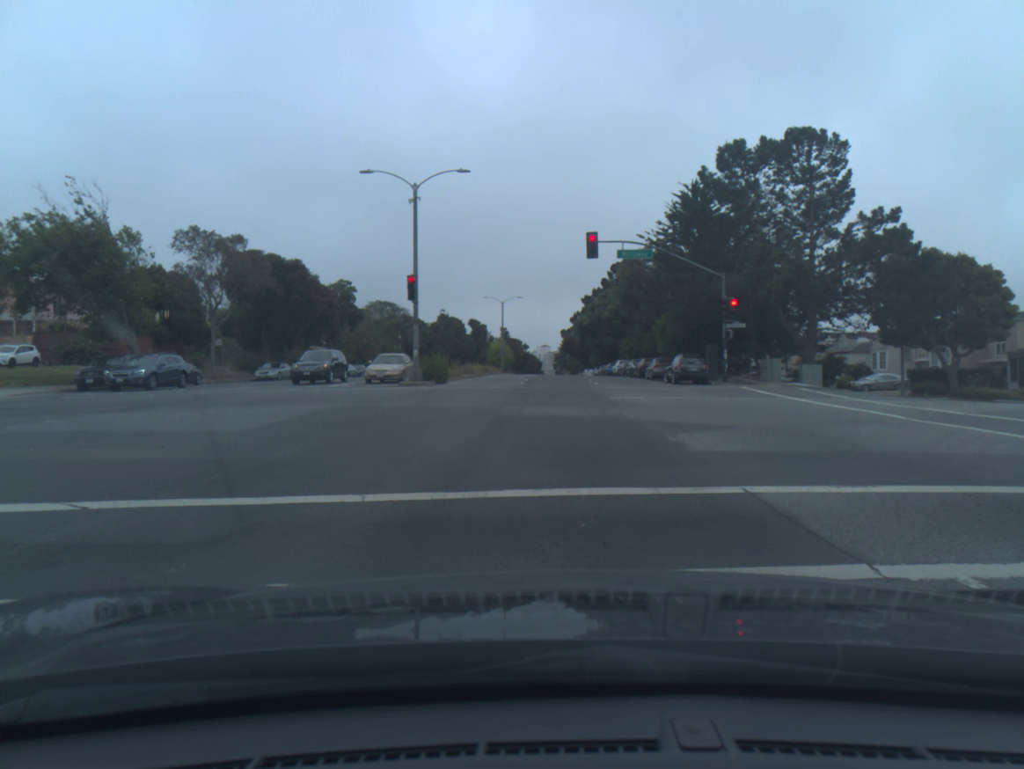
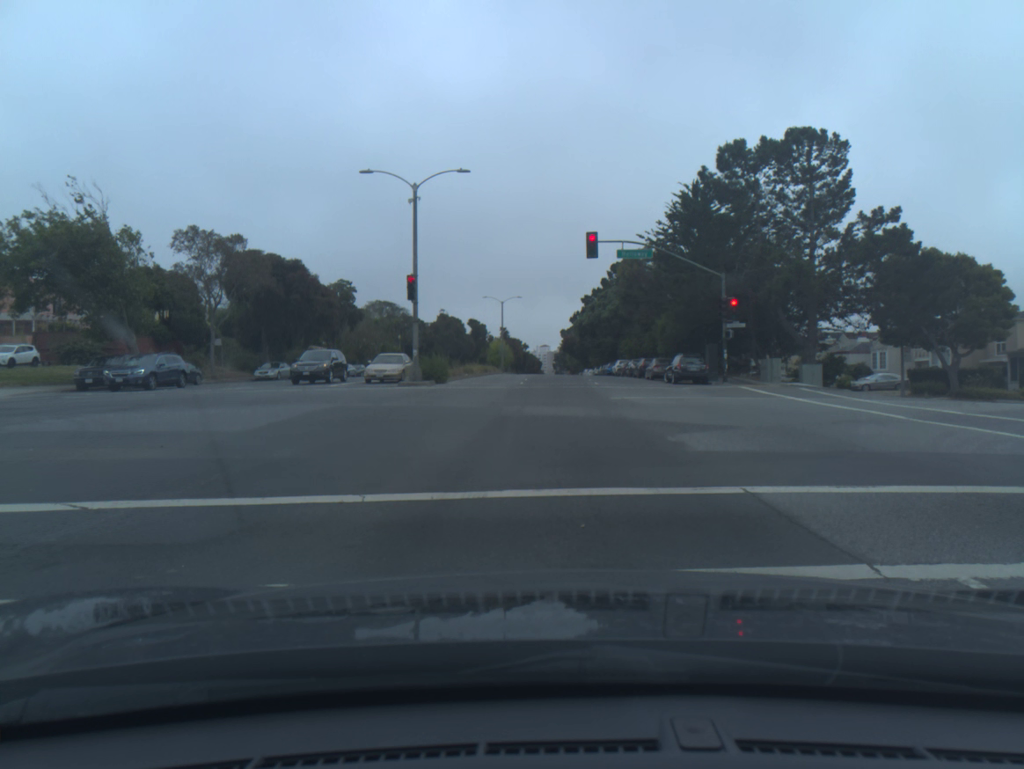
(0.0, +0.2) m; 0°
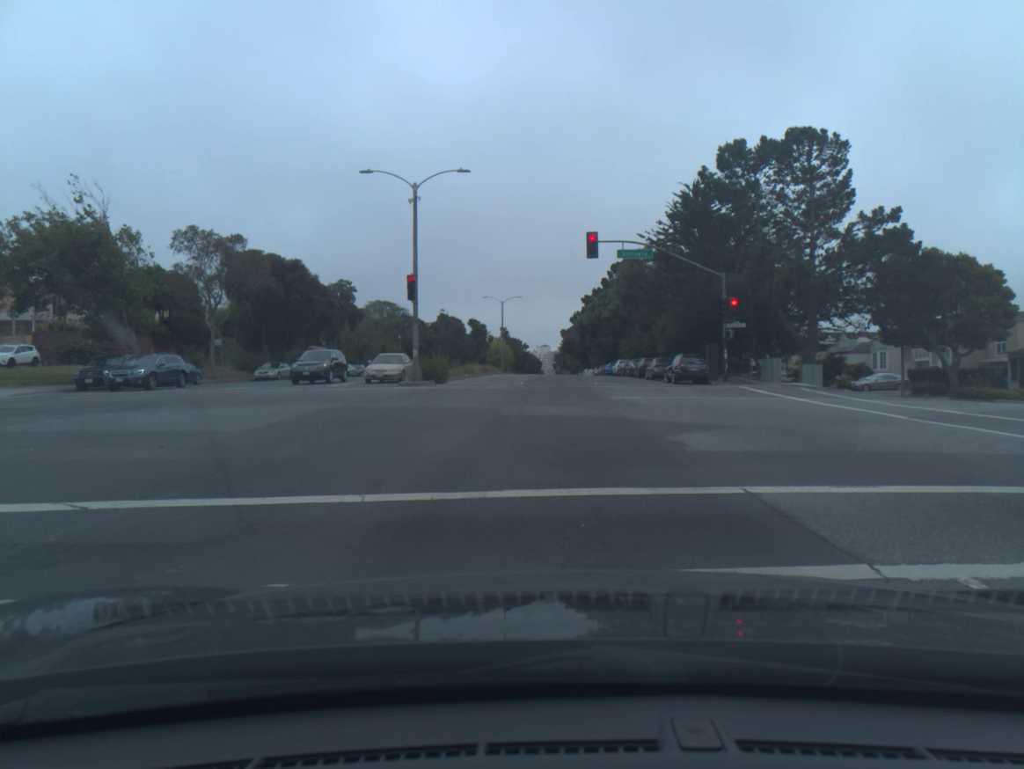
(0.0, 0.0) m; 0°
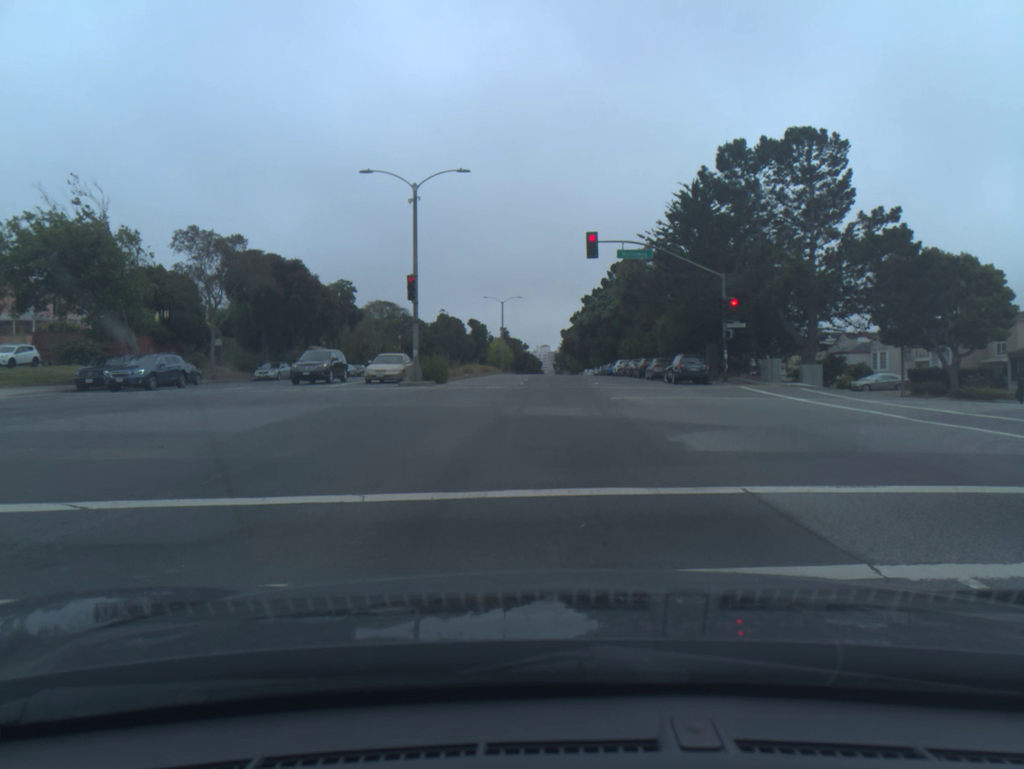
(0.0, 0.0) m; 0°
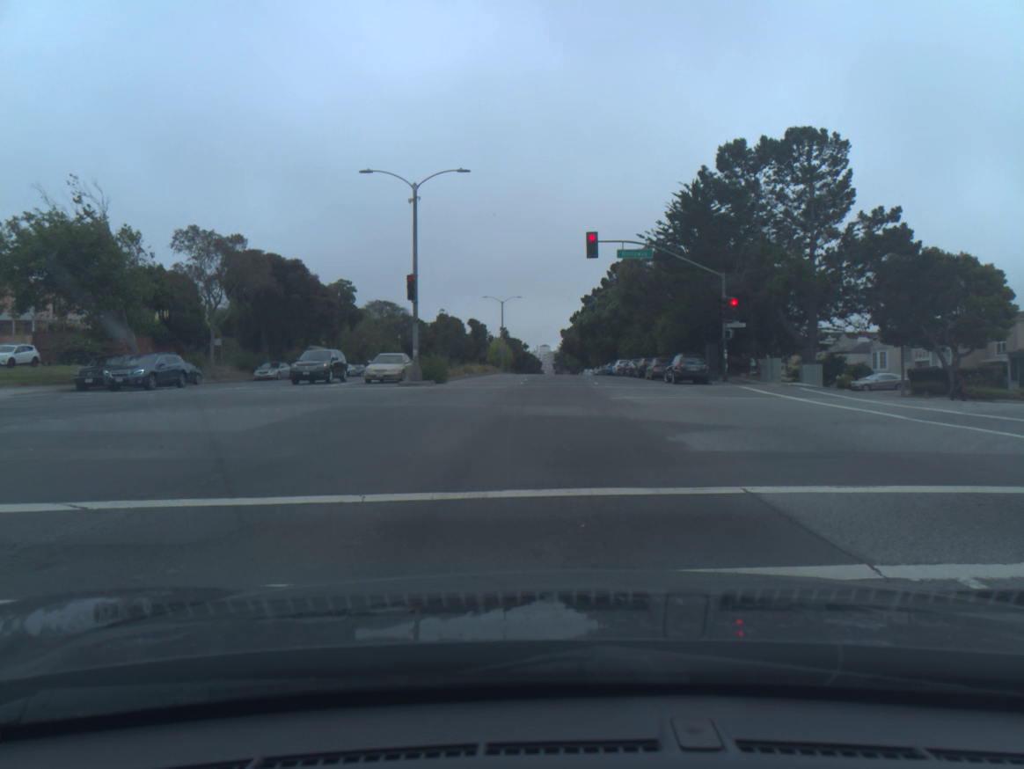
(+0.1, -0.1) m; 0°
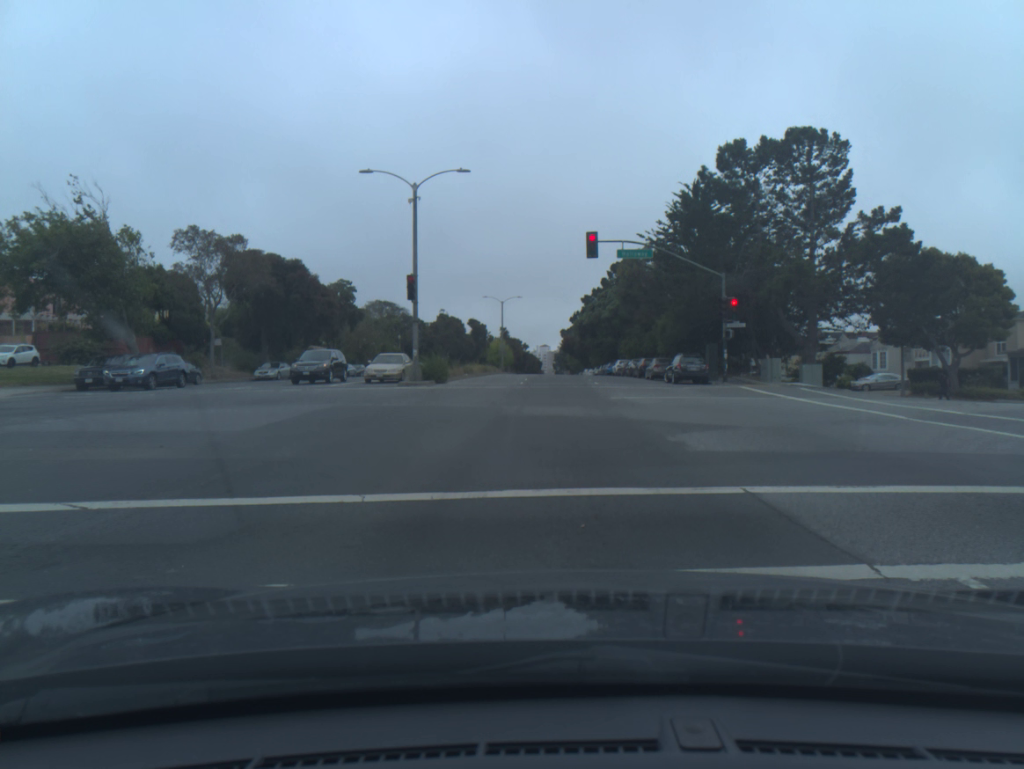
(0.0, 0.0) m; 0°
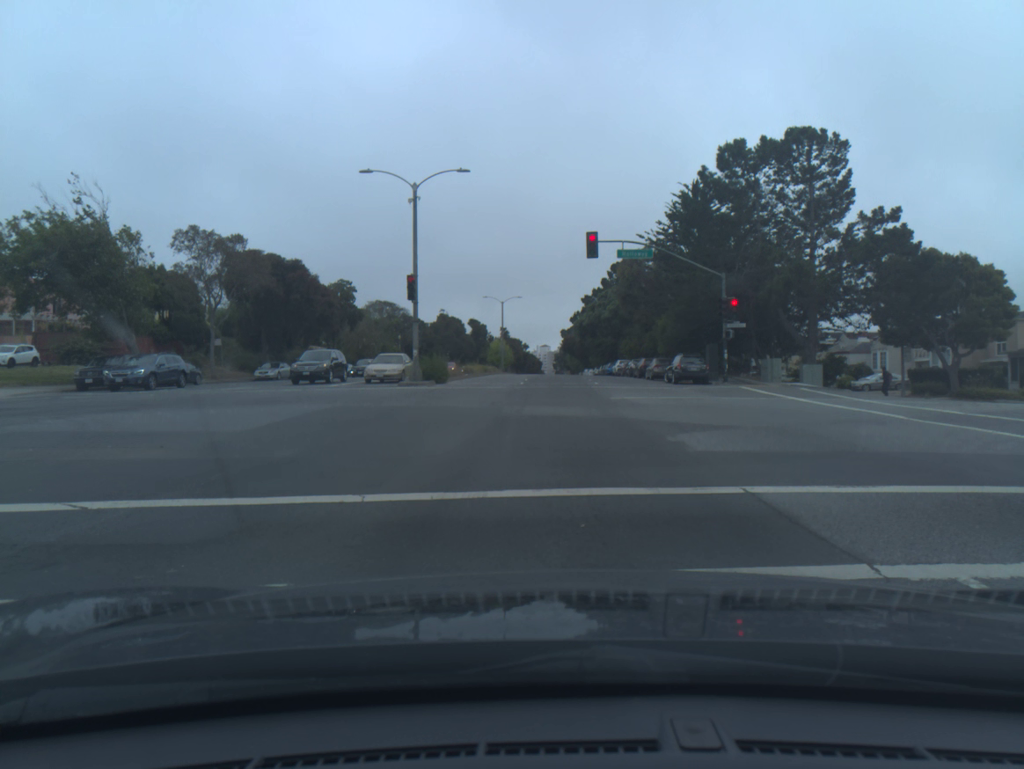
(0.0, 0.0) m; 0°
